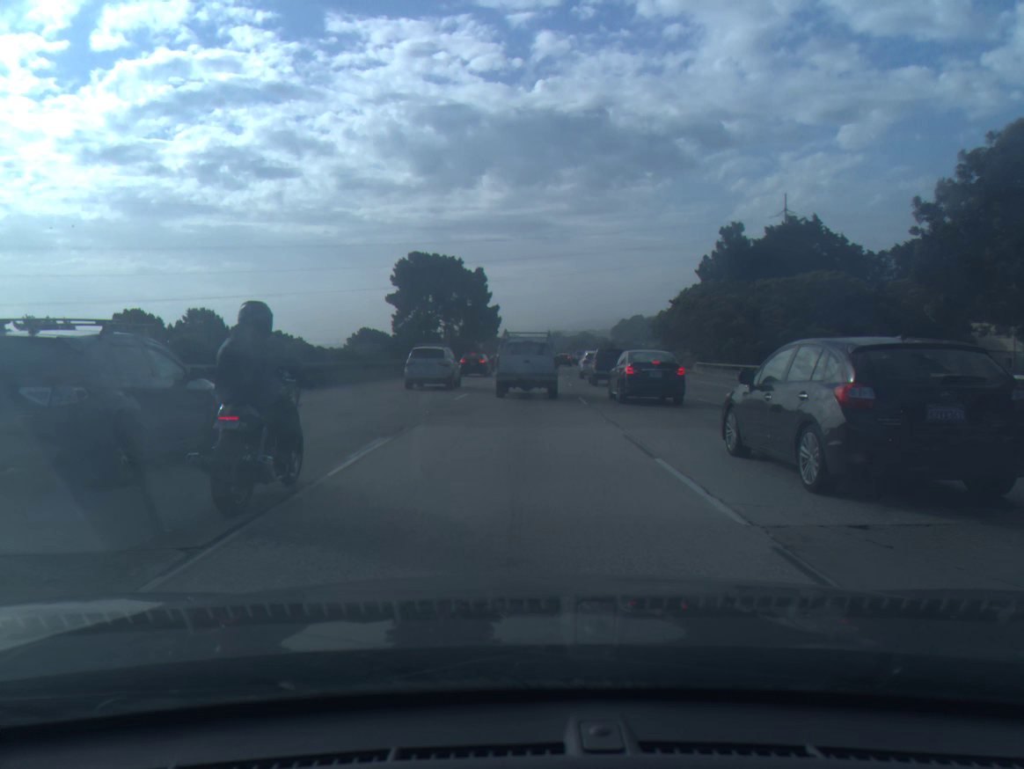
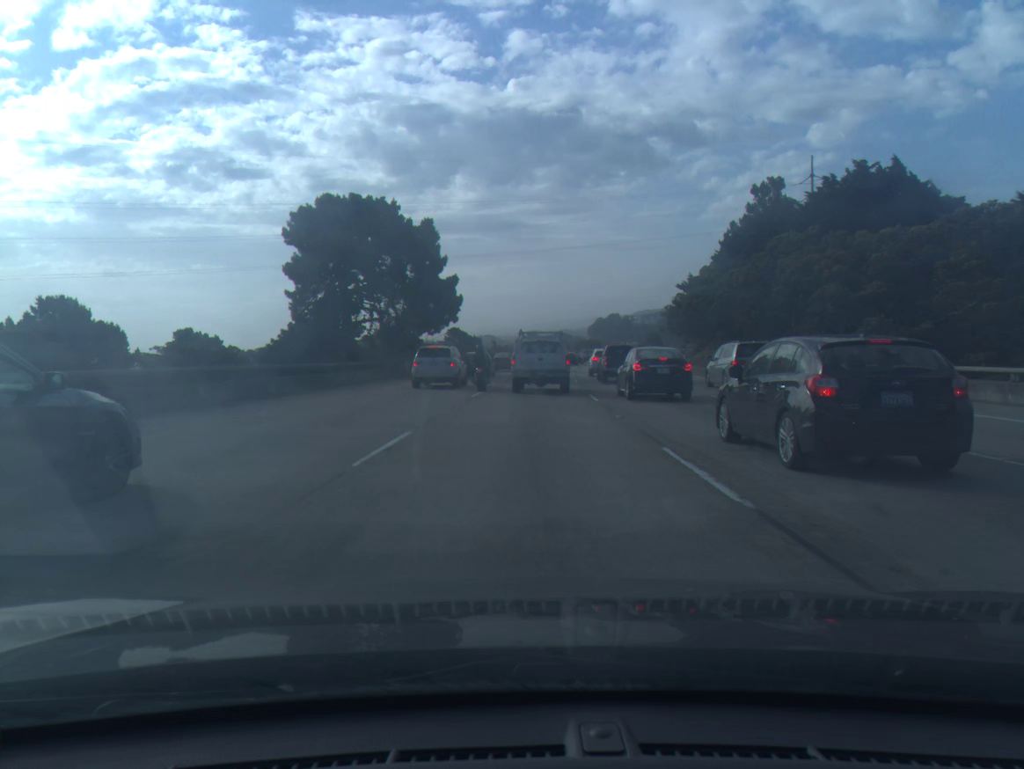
(+0.1, +28.5) m; +2°
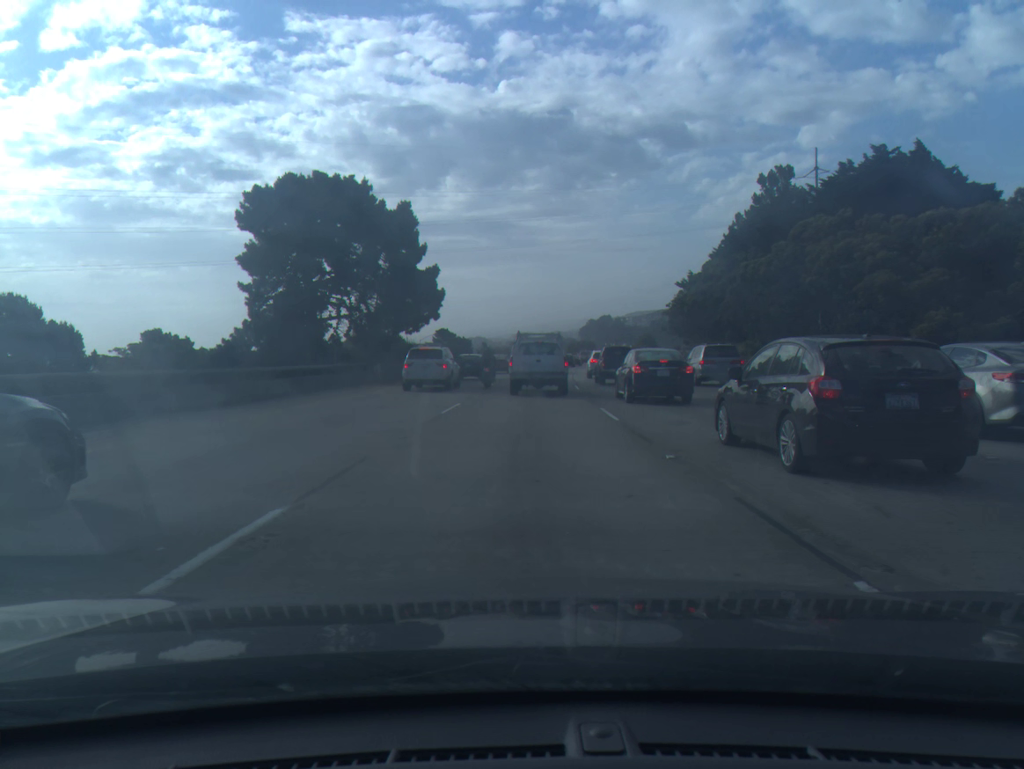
(0.0, +6.2) m; 0°
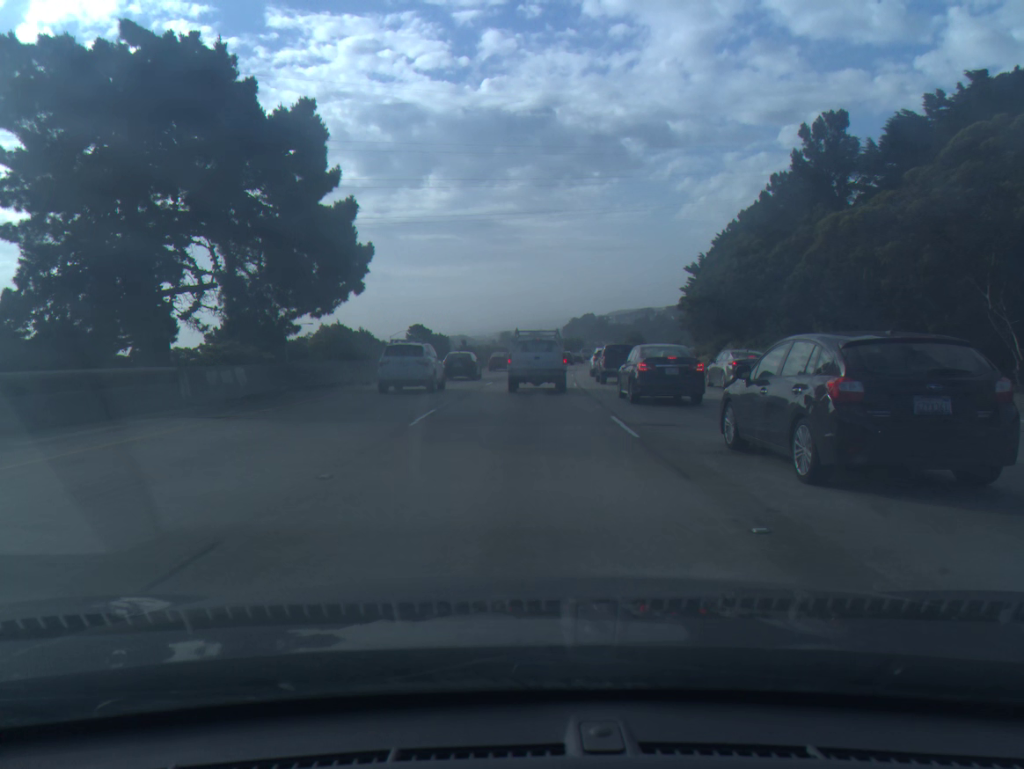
(+0.2, +18.5) m; +1°
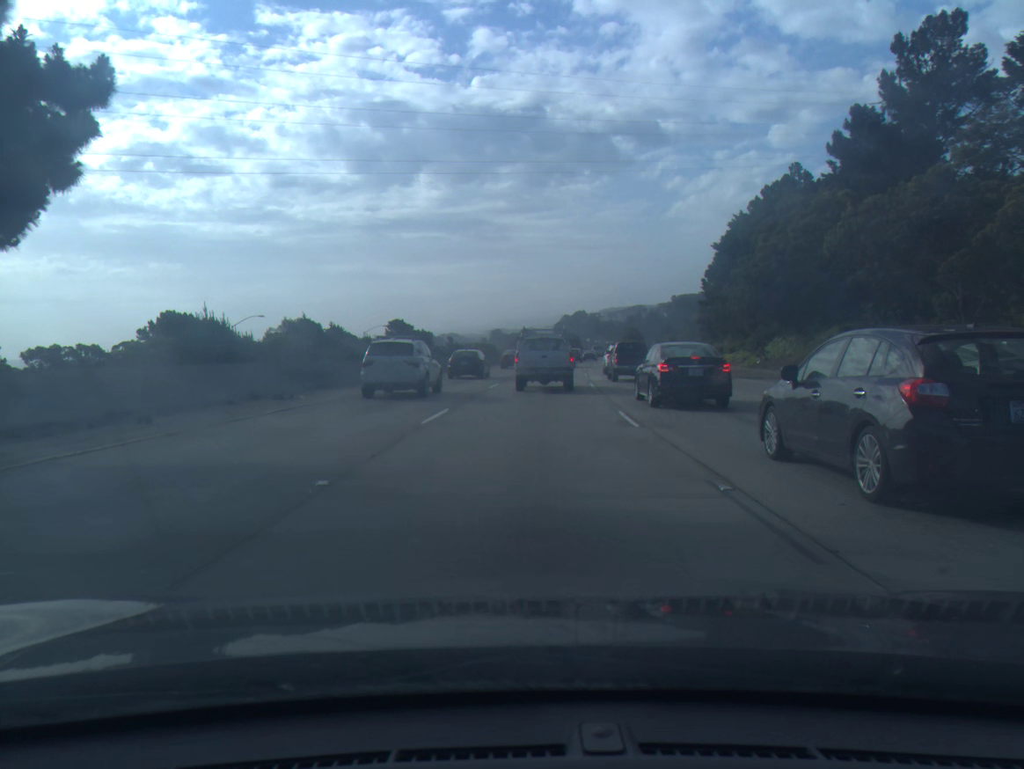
(+0.1, +18.6) m; +1°
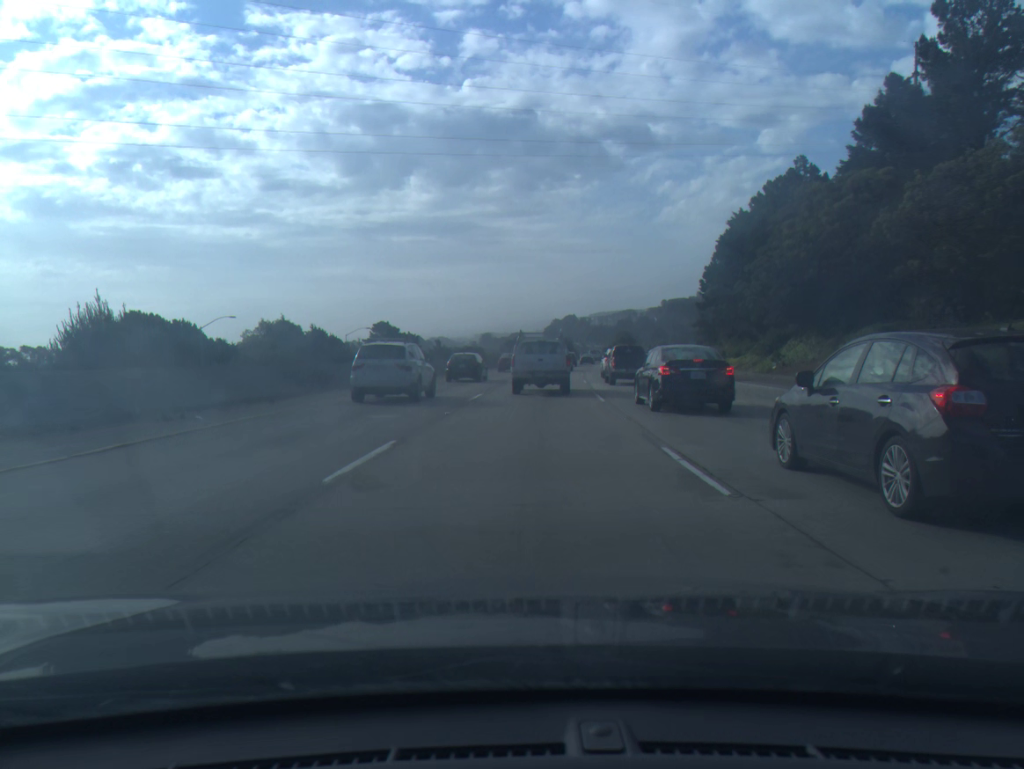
(0.0, +6.3) m; +1°
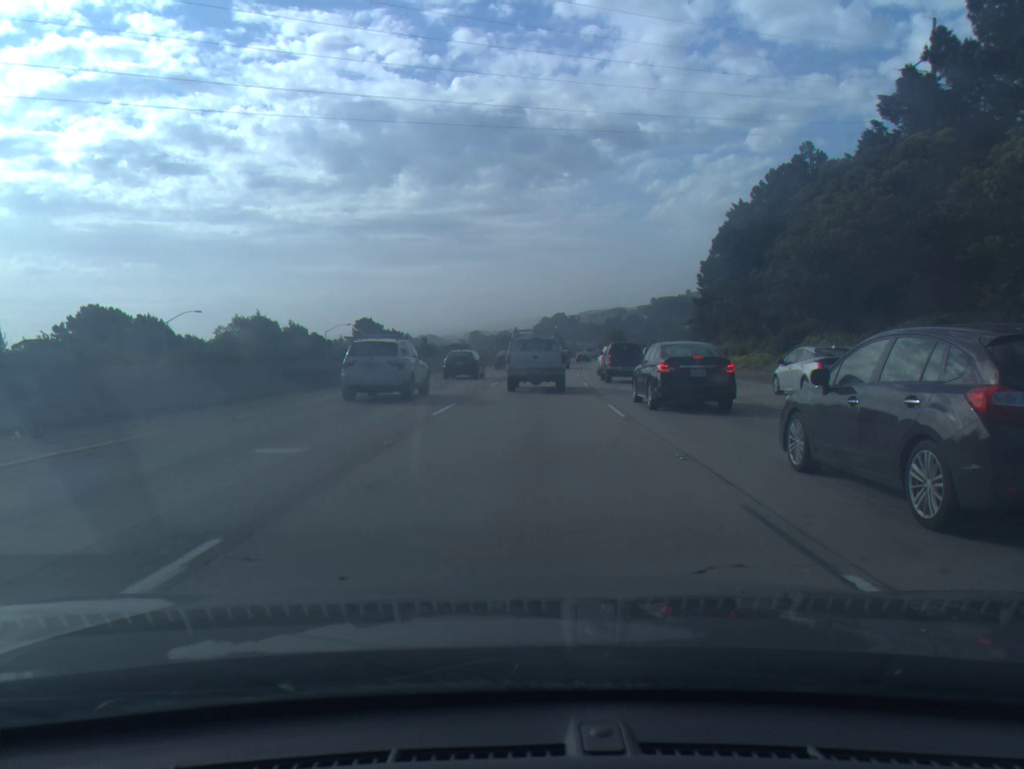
(0.0, +6.3) m; +1°
